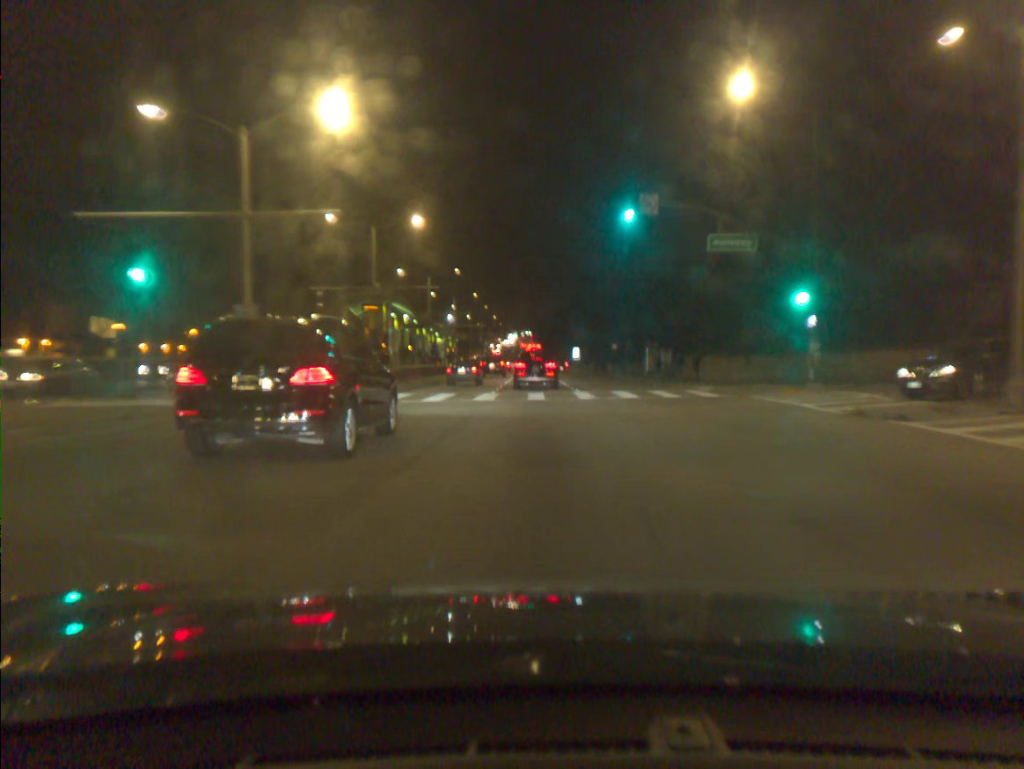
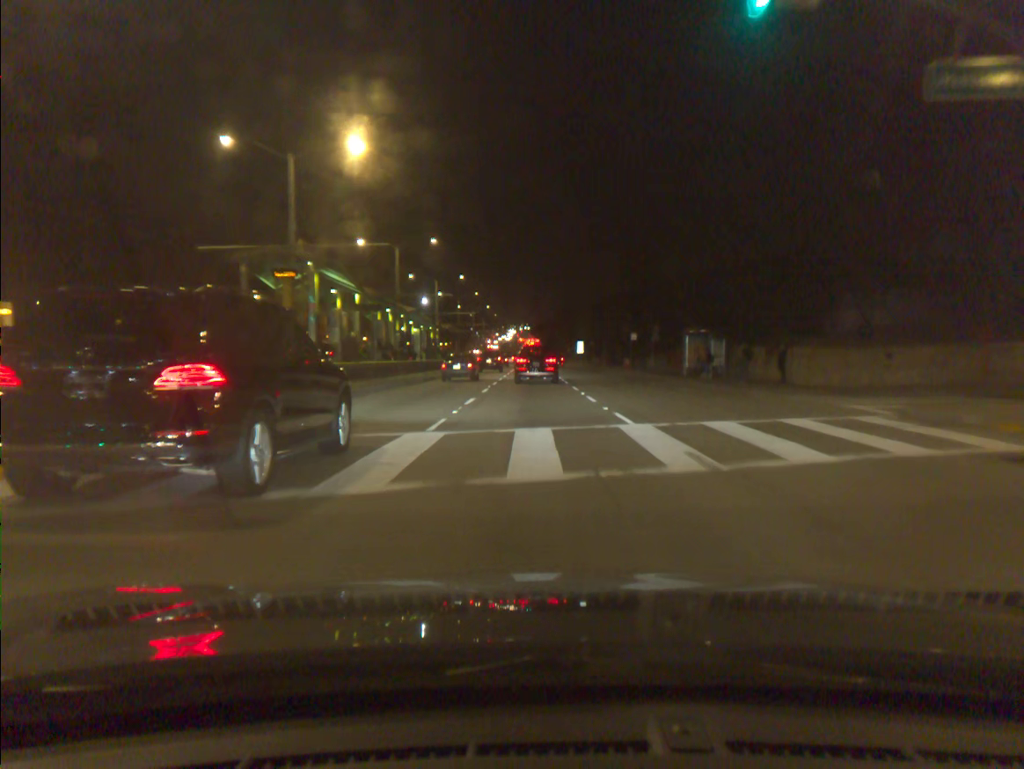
(0.0, +17.2) m; 0°
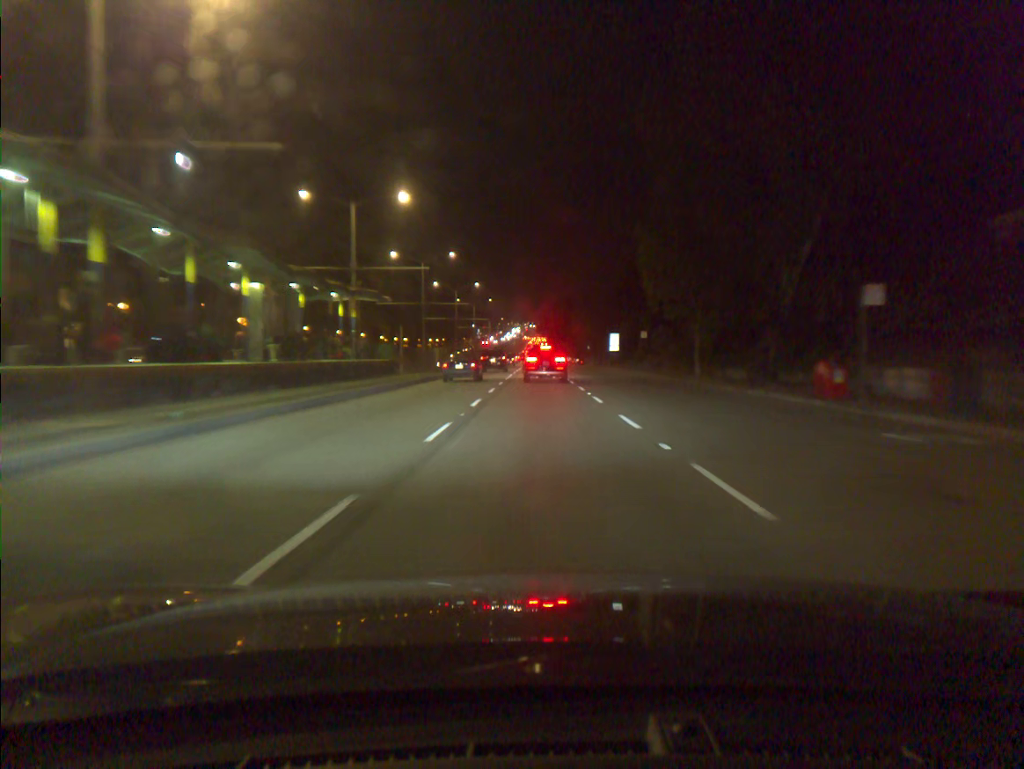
(-0.2, +44.3) m; 0°
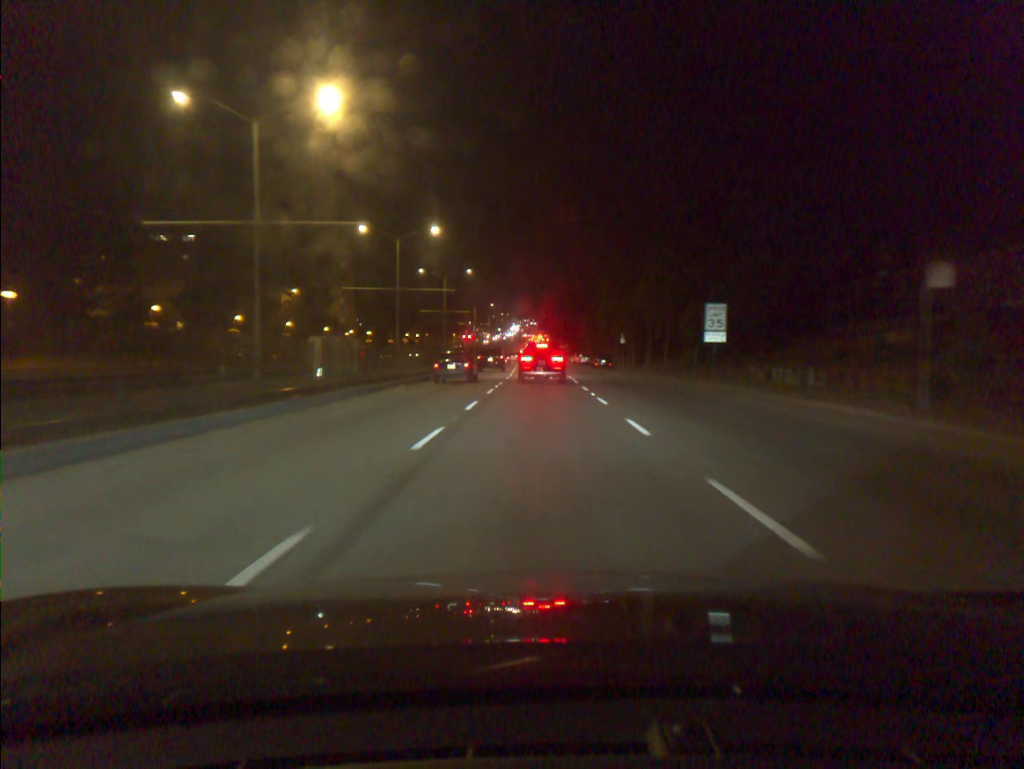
(+0.1, +44.8) m; 0°
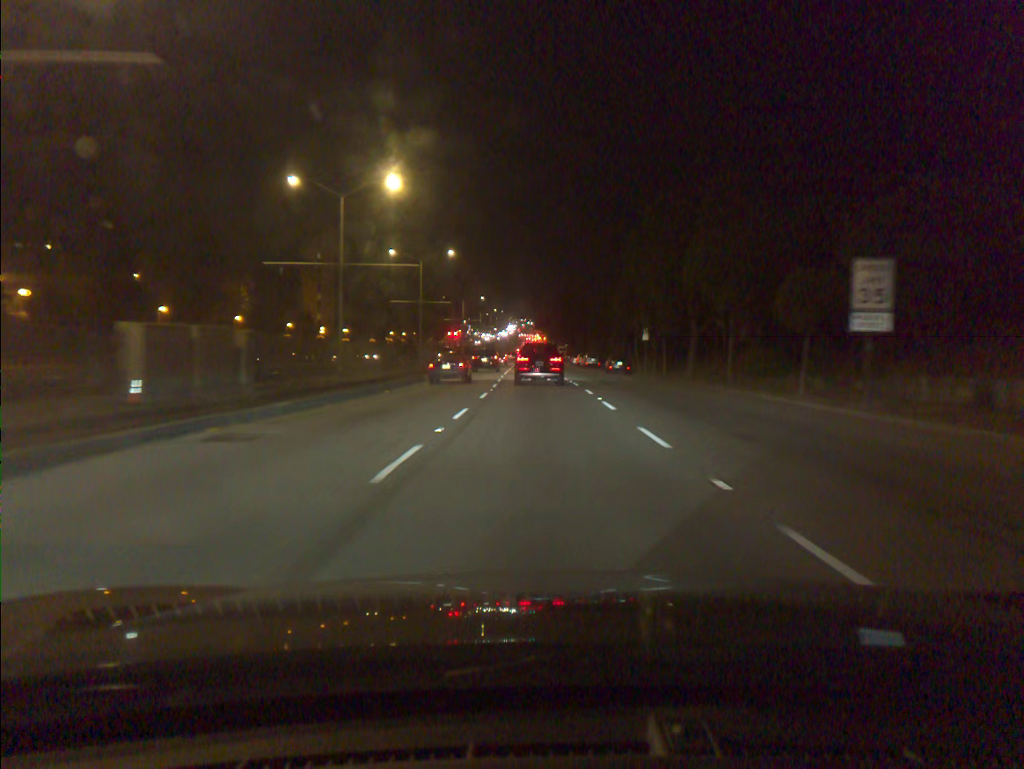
(0.0, +16.9) m; 0°
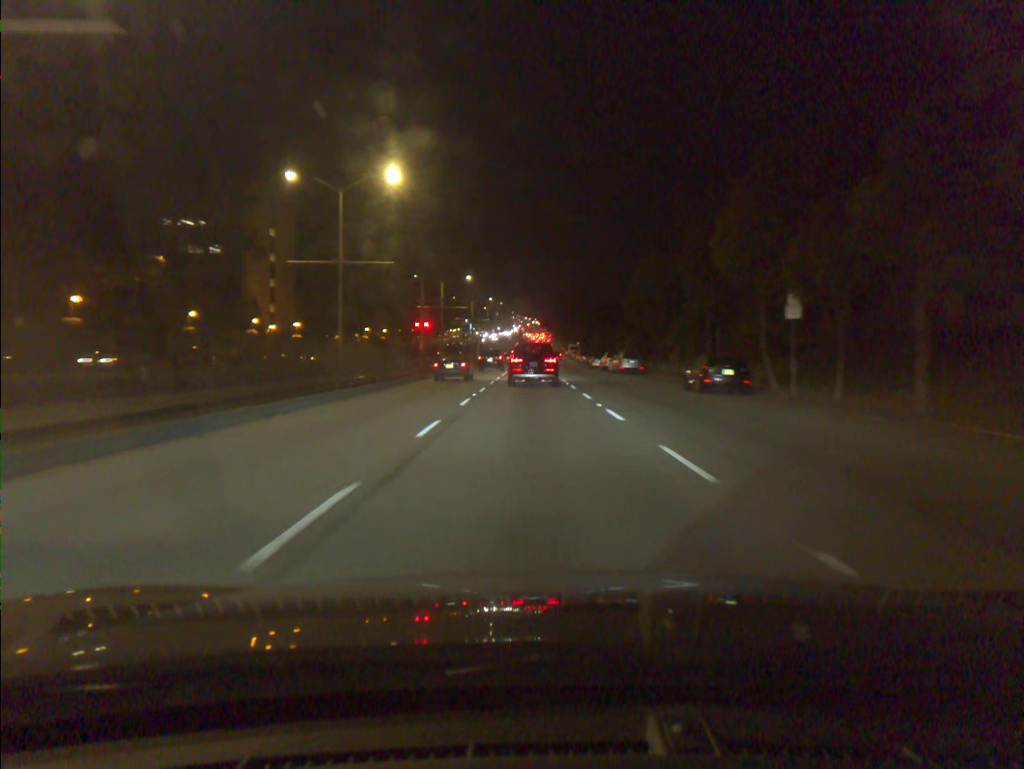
(0.0, +32.0) m; -1°
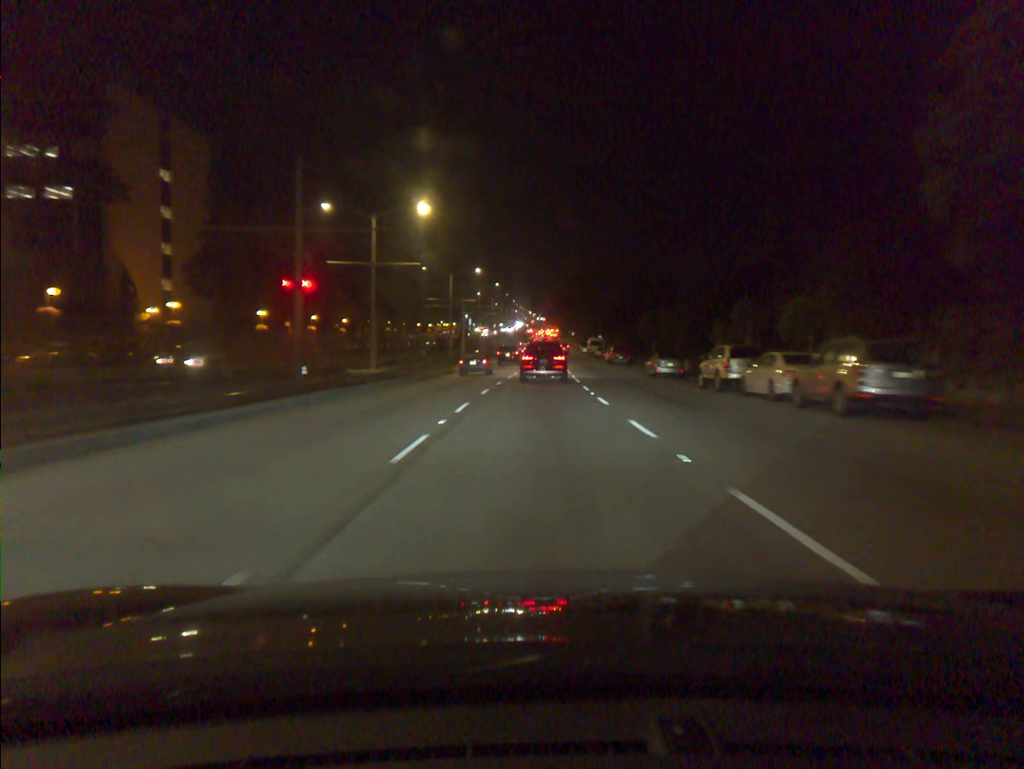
(-0.3, +39.4) m; 0°
